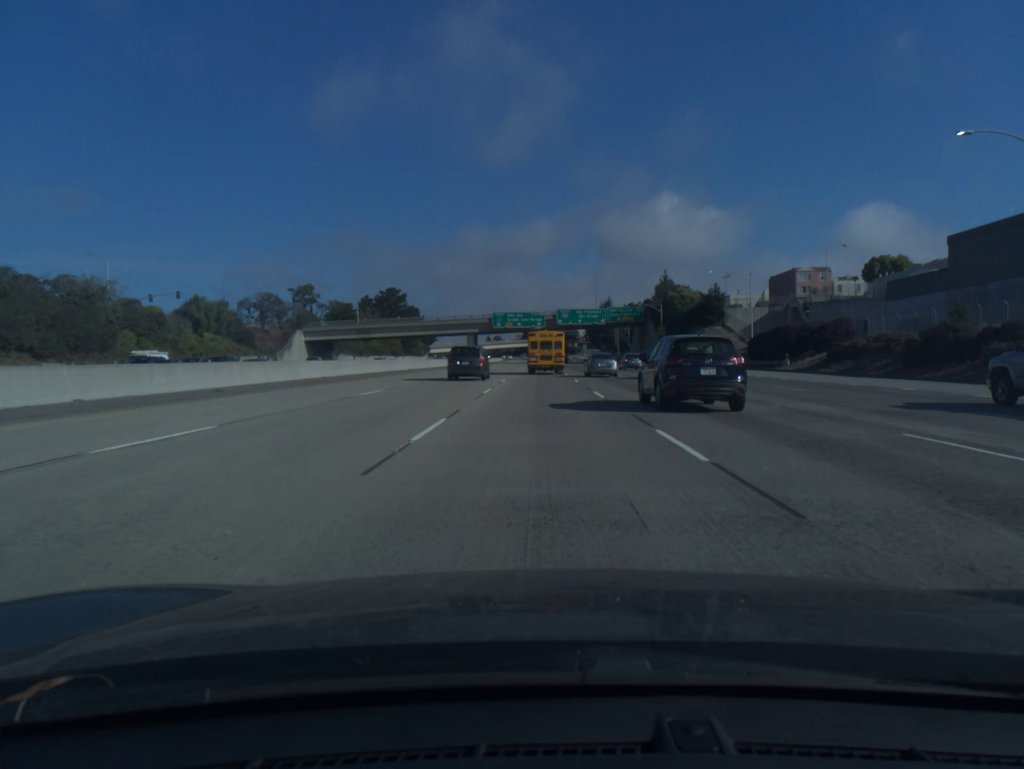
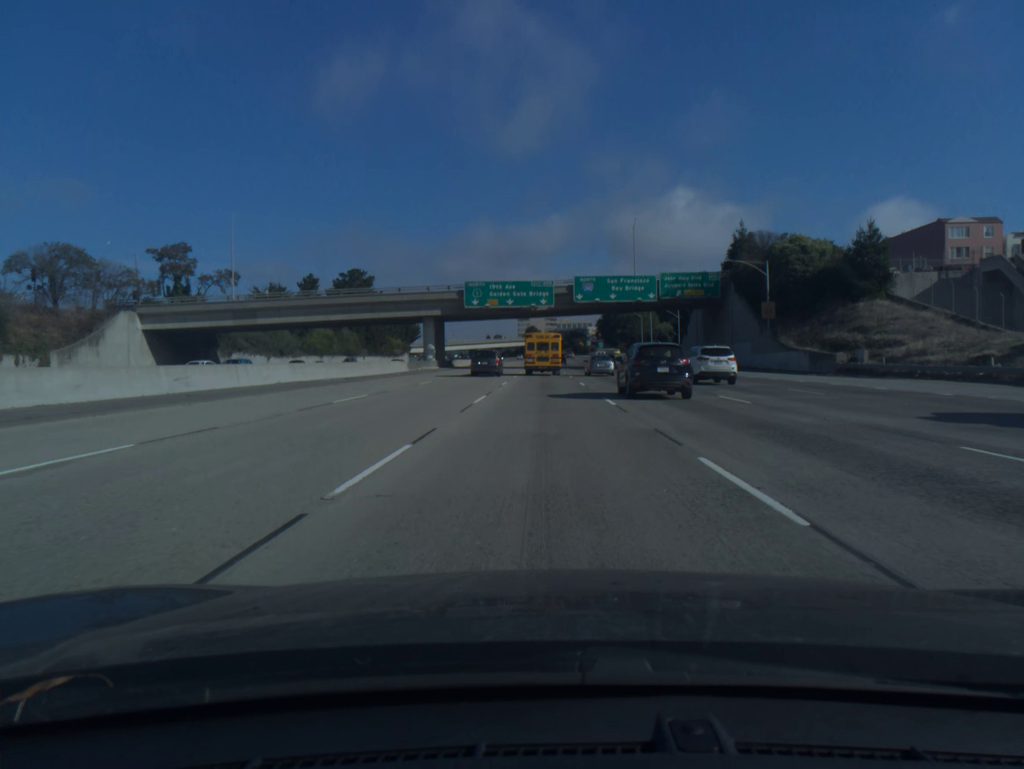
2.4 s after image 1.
(-0.1, +60.0) m; 0°
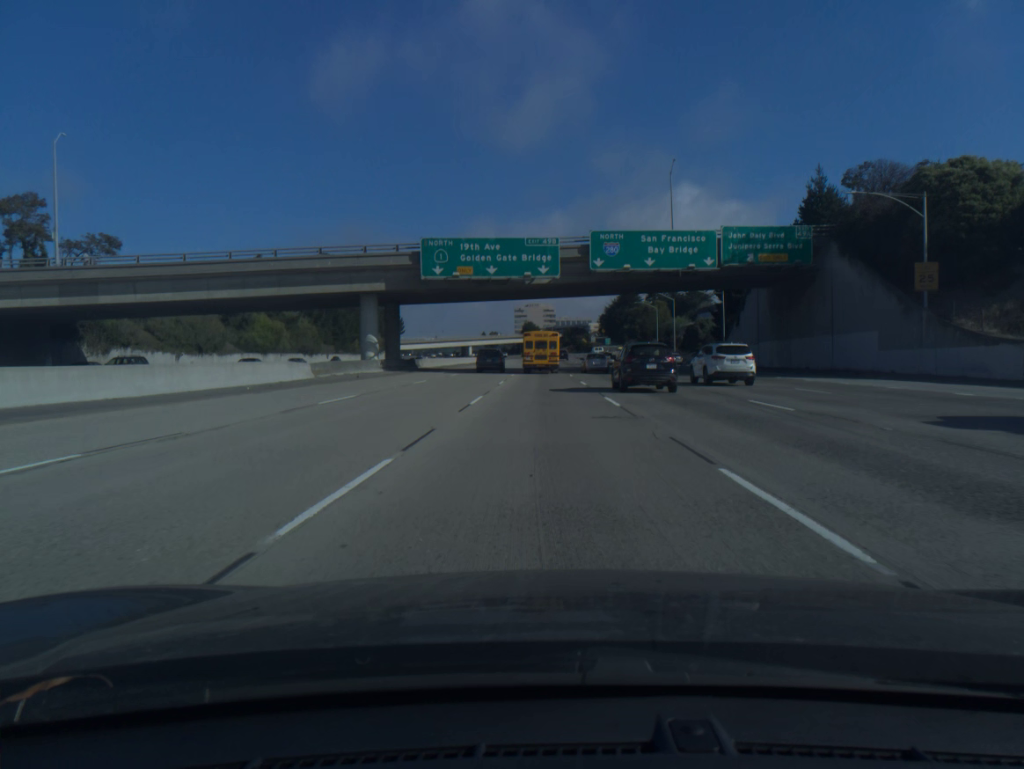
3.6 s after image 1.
(0.0, +29.9) m; 0°
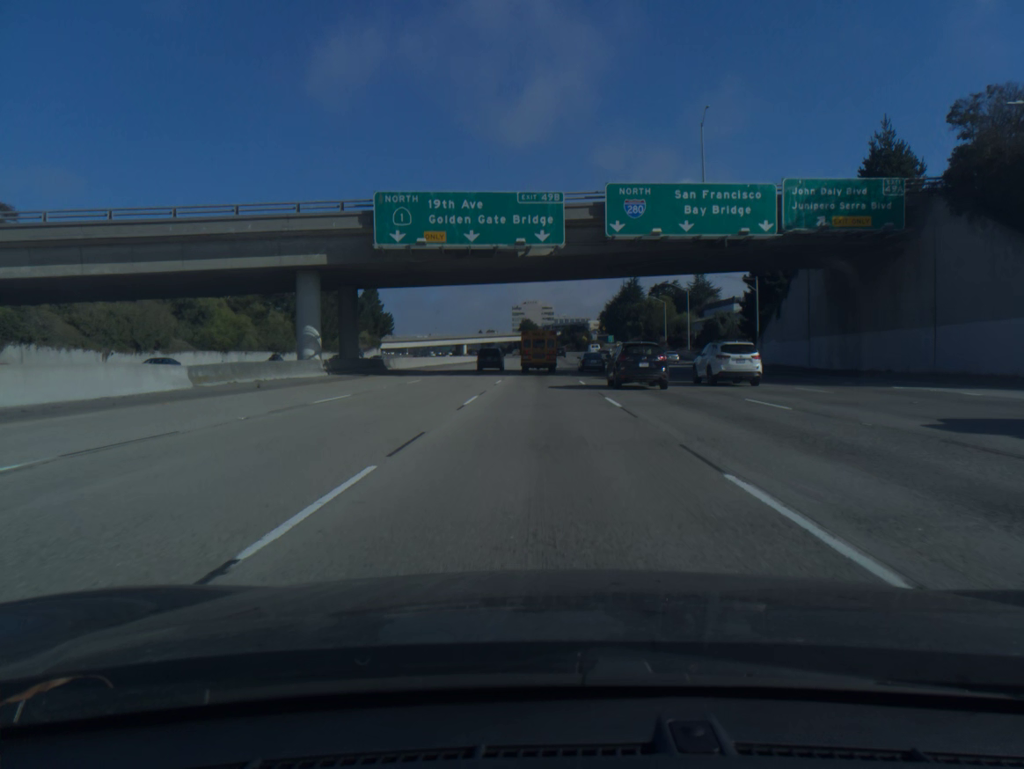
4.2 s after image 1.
(0.0, +14.9) m; 0°
